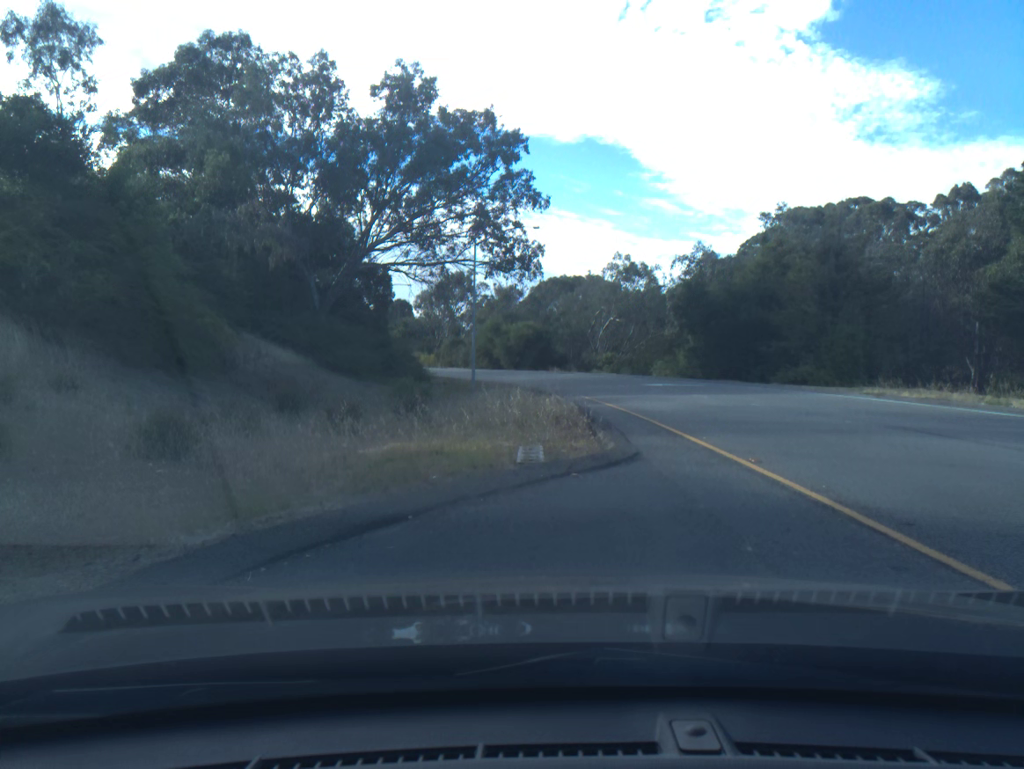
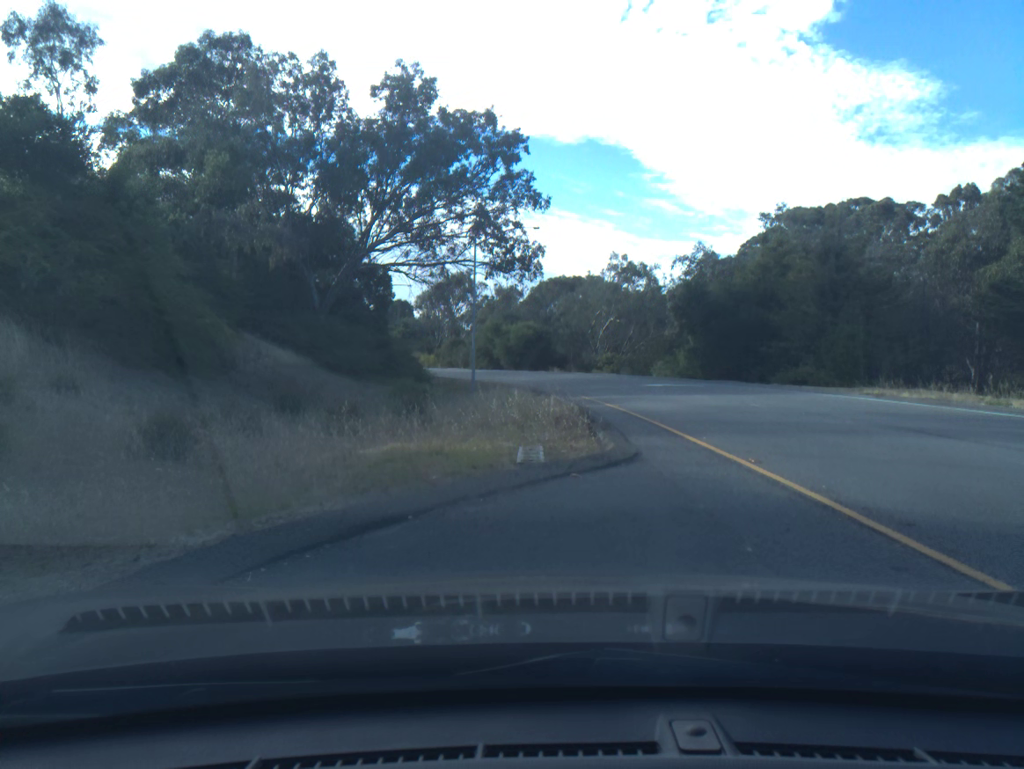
(0.0, 0.0) m; -1°
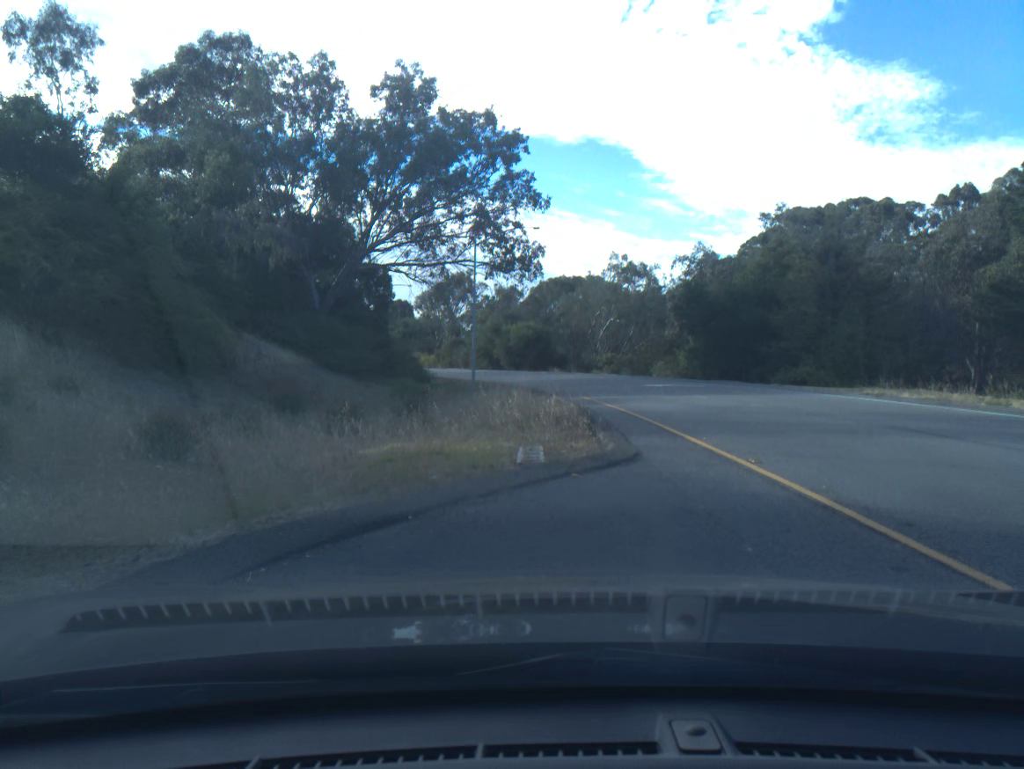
(0.0, 0.0) m; 0°
